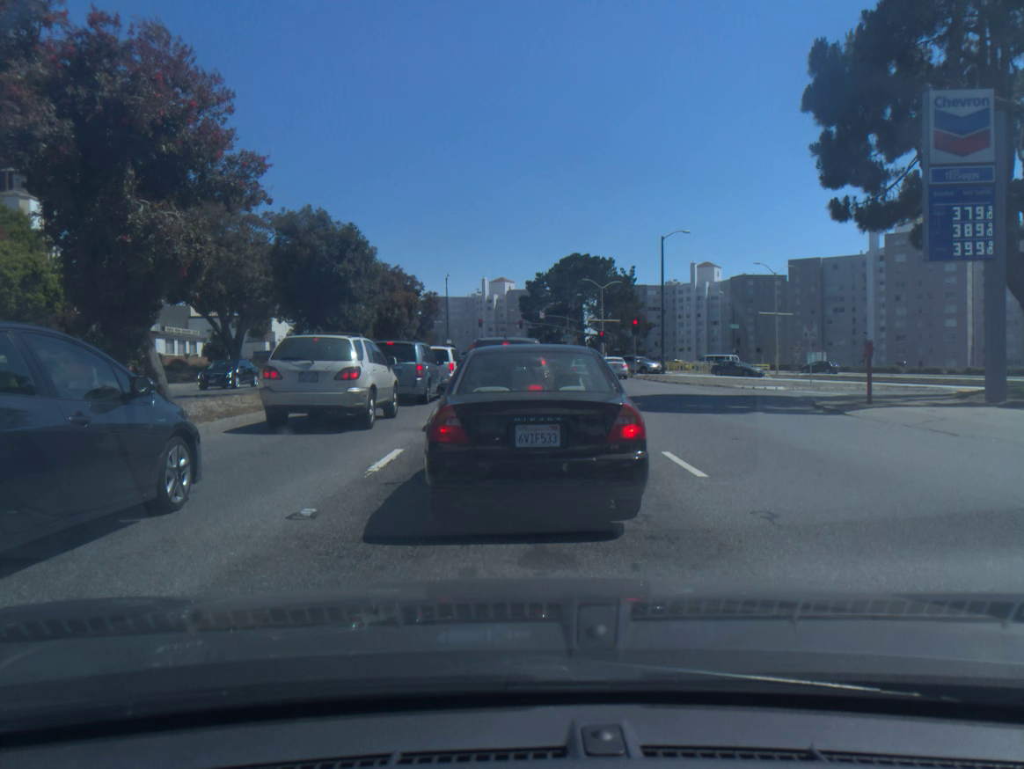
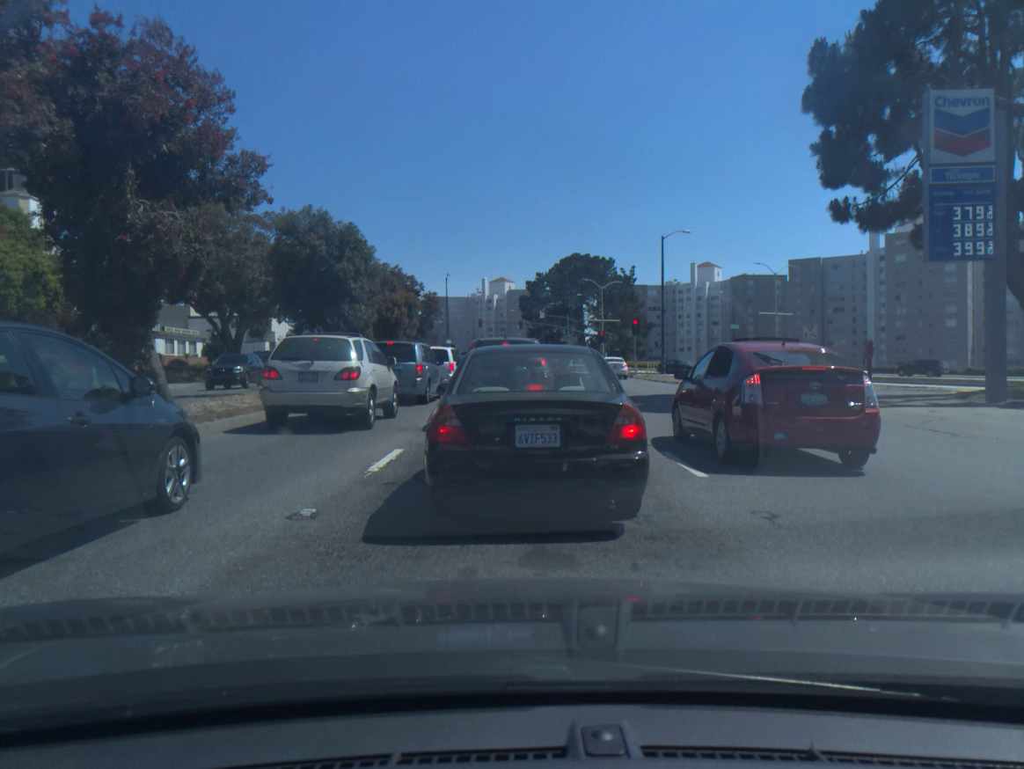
(0.0, 0.0) m; 0°
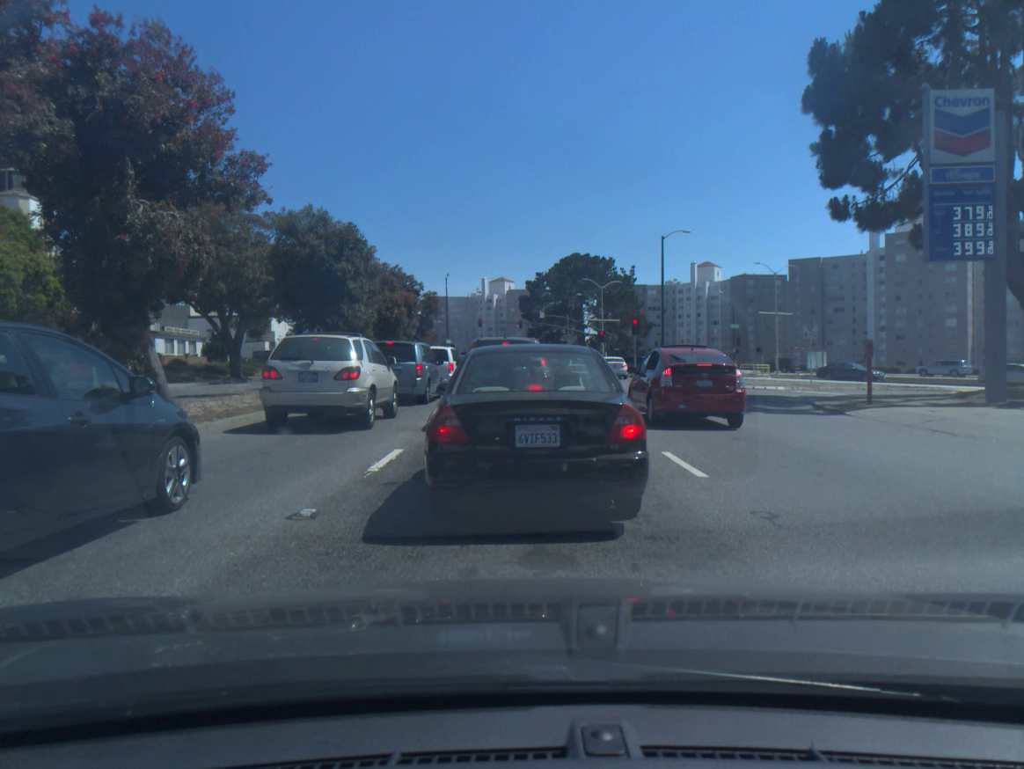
(0.0, 0.0) m; 0°
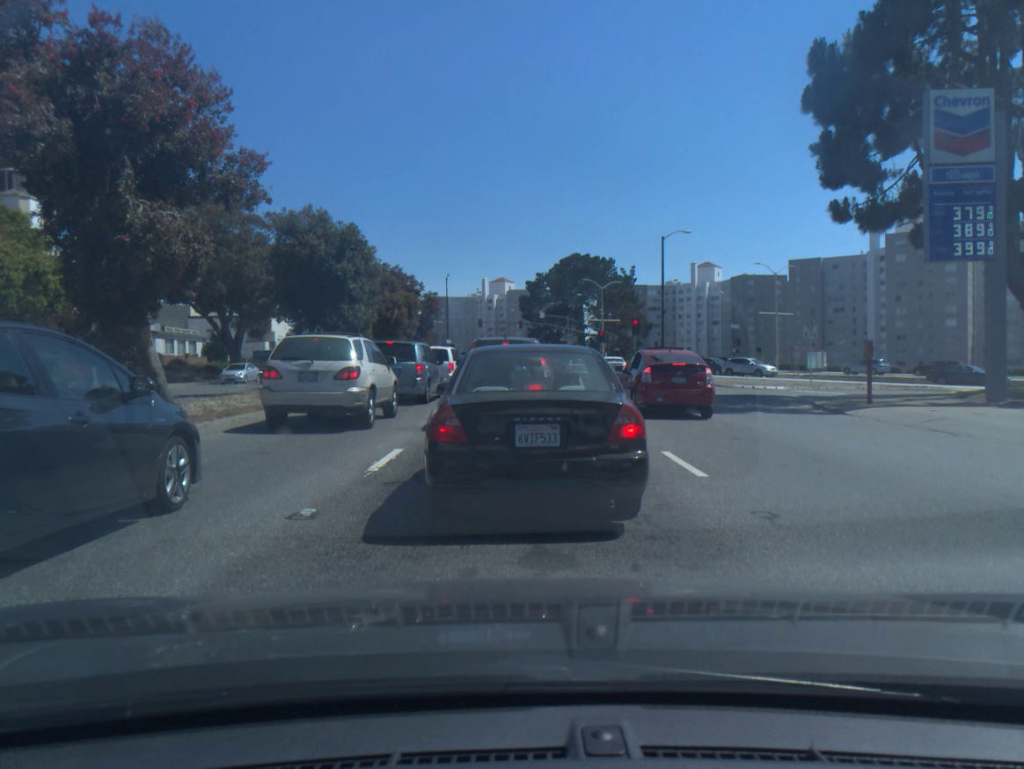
(0.0, 0.0) m; 0°
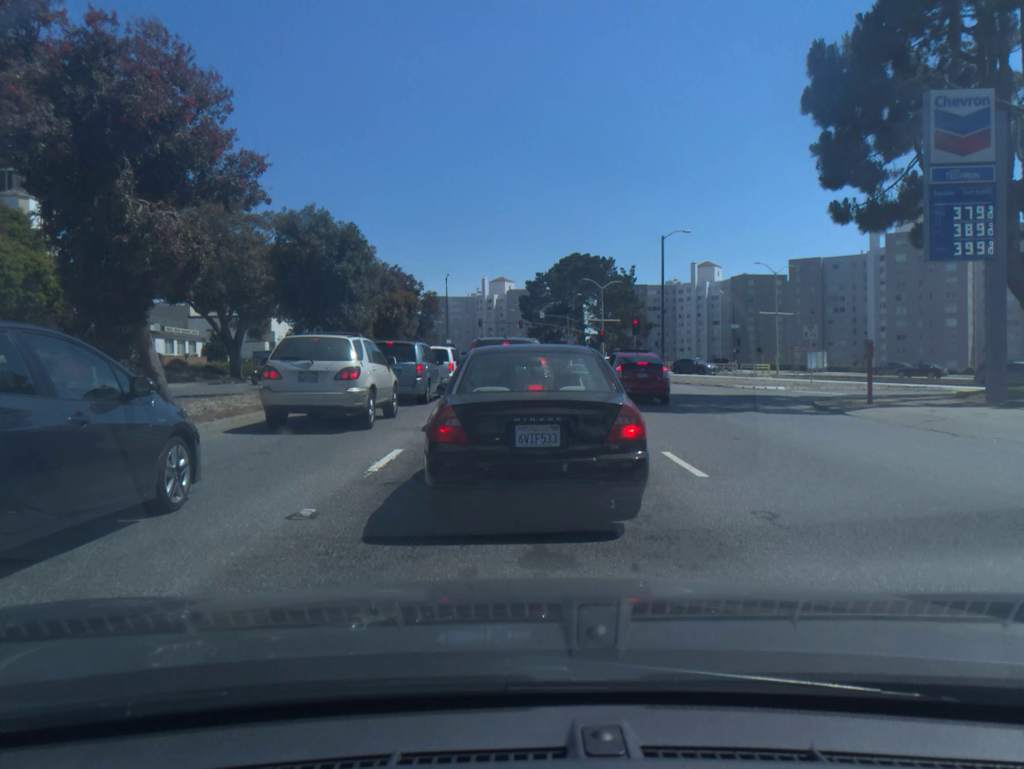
(0.0, 0.0) m; 0°
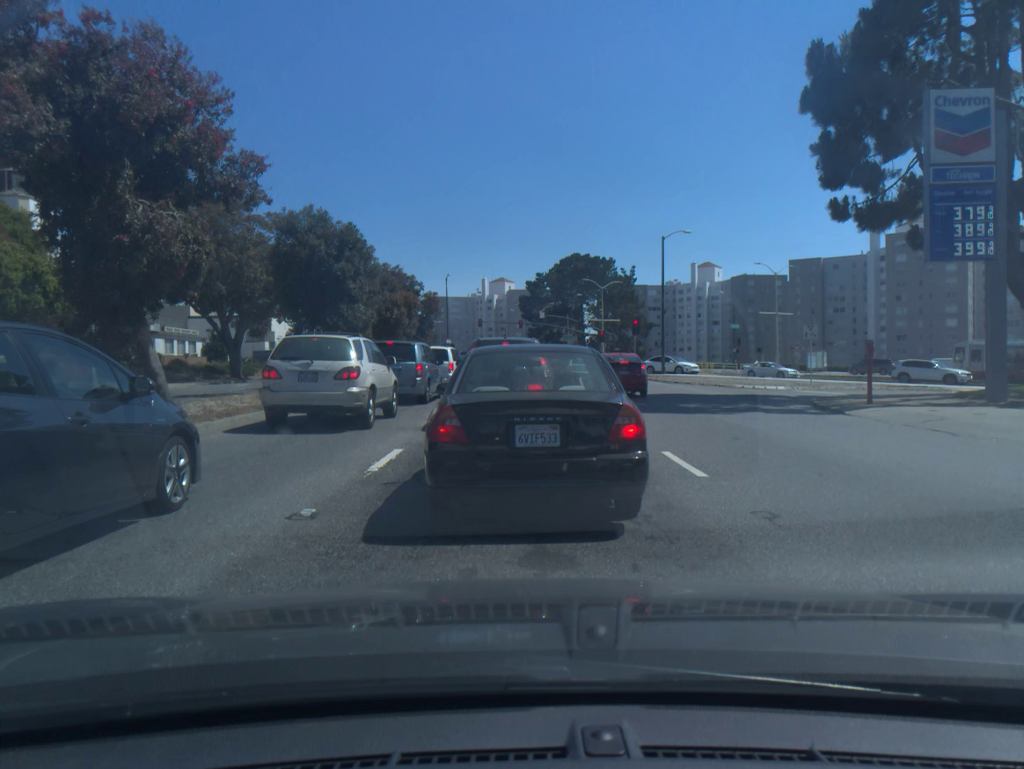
(0.0, 0.0) m; 0°
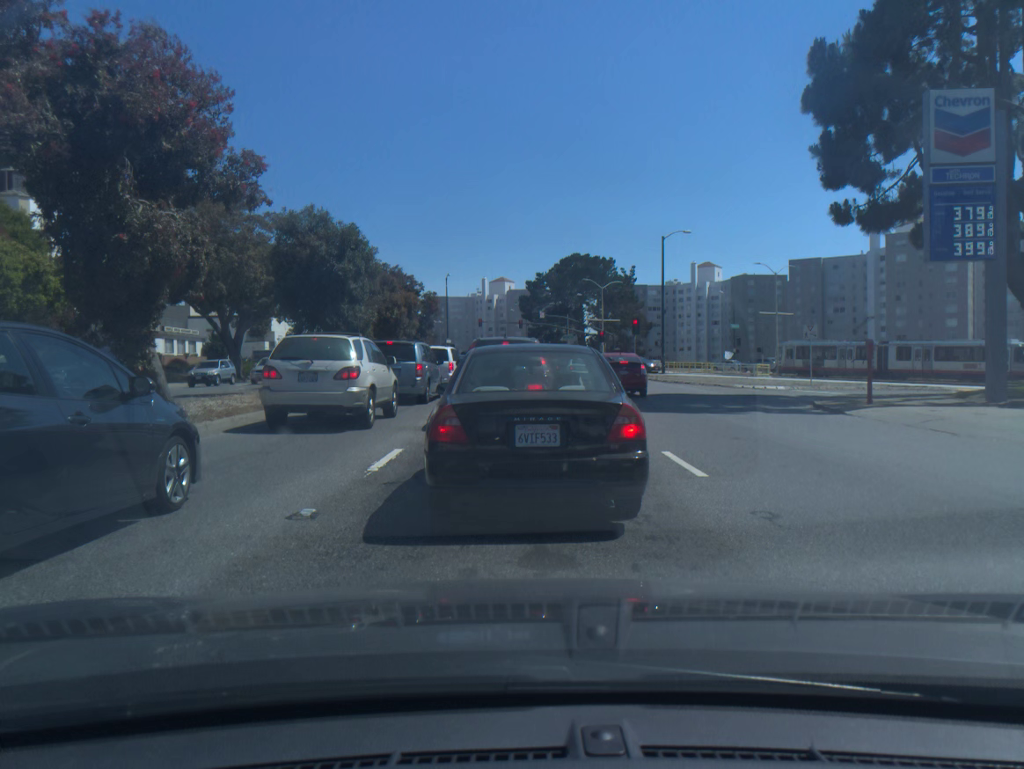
(0.0, 0.0) m; 0°
